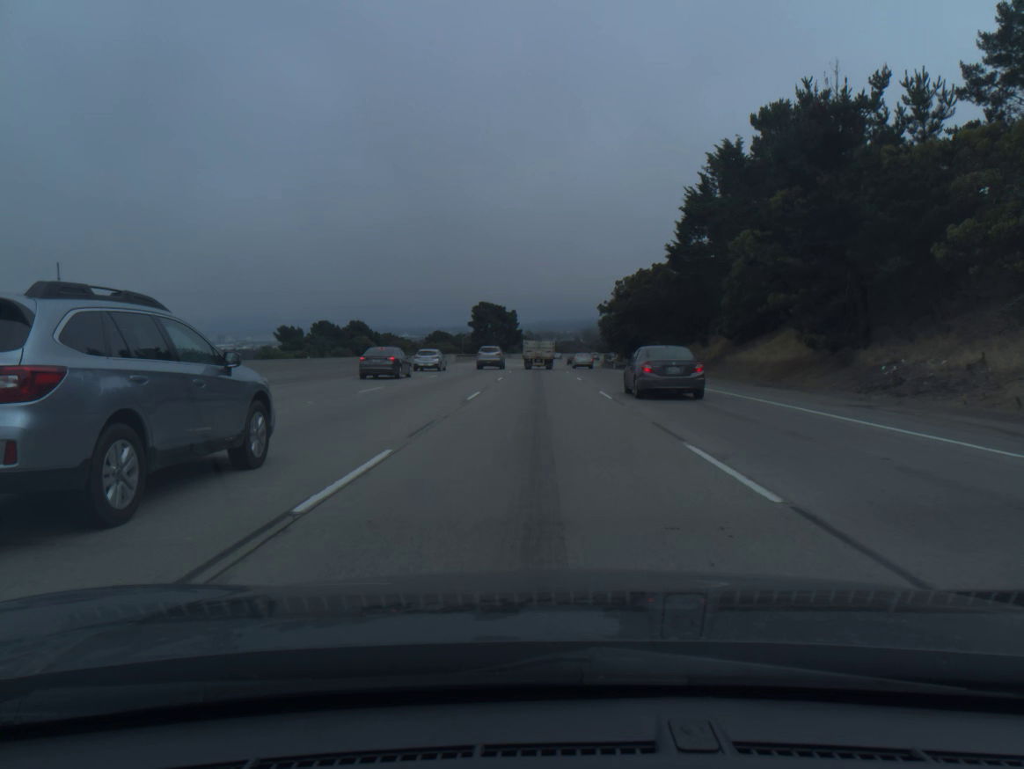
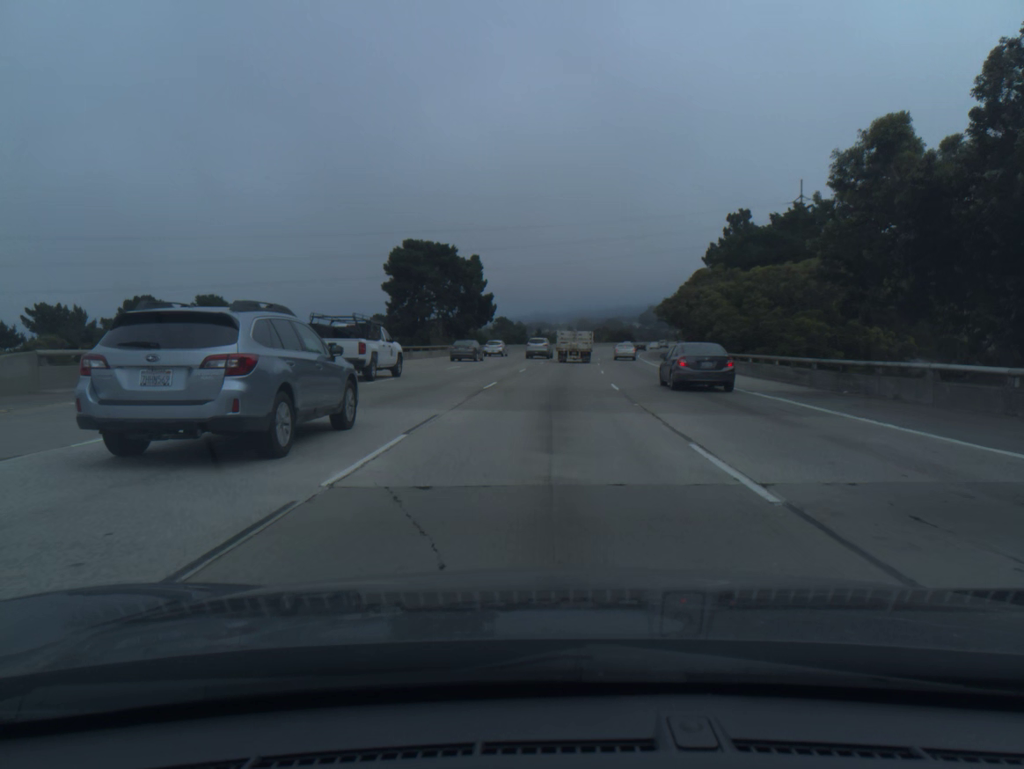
(0.0, +88.0) m; +1°
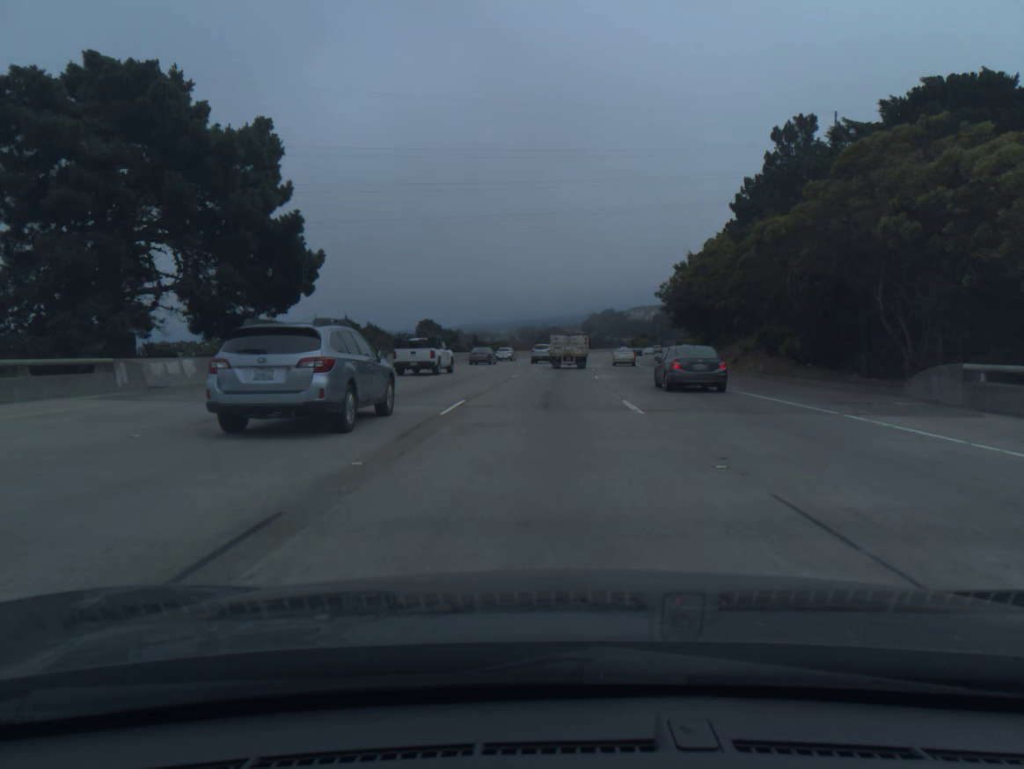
(+1.8, +51.2) m; +4°
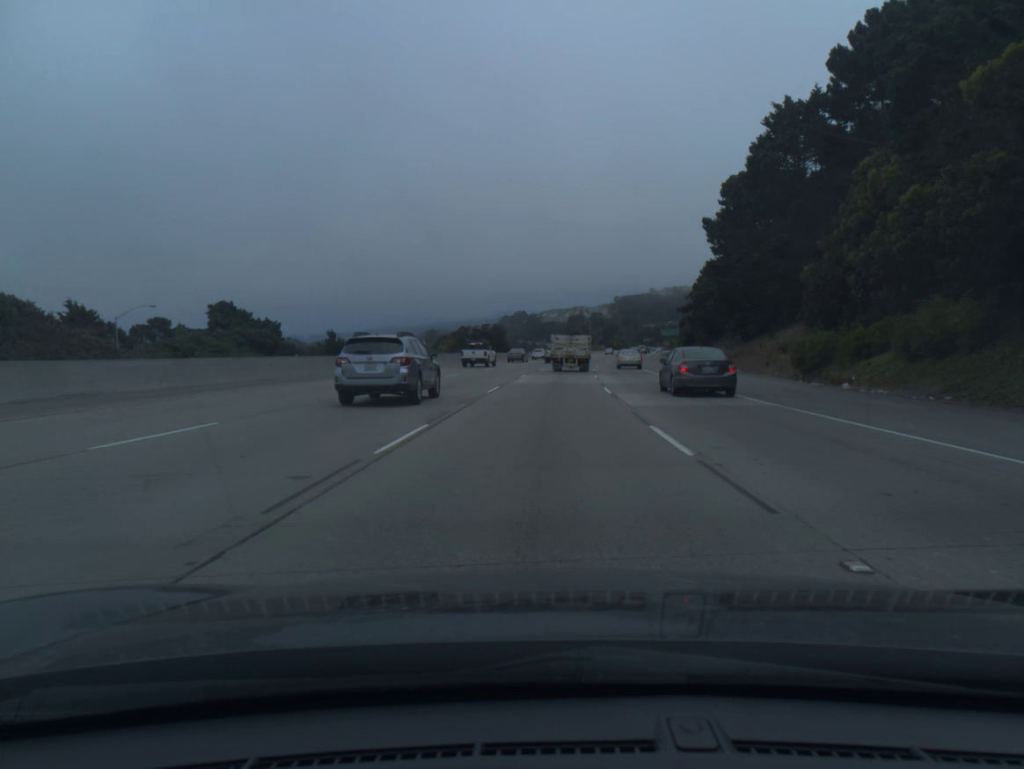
(+4.3, +83.1) m; +6°
